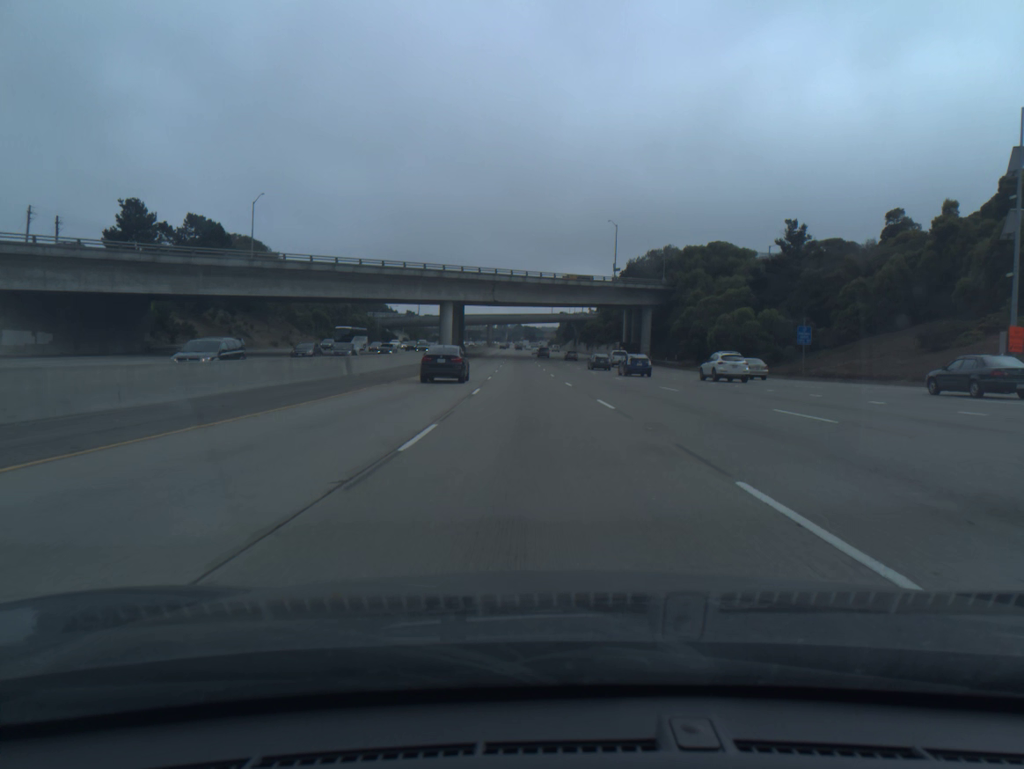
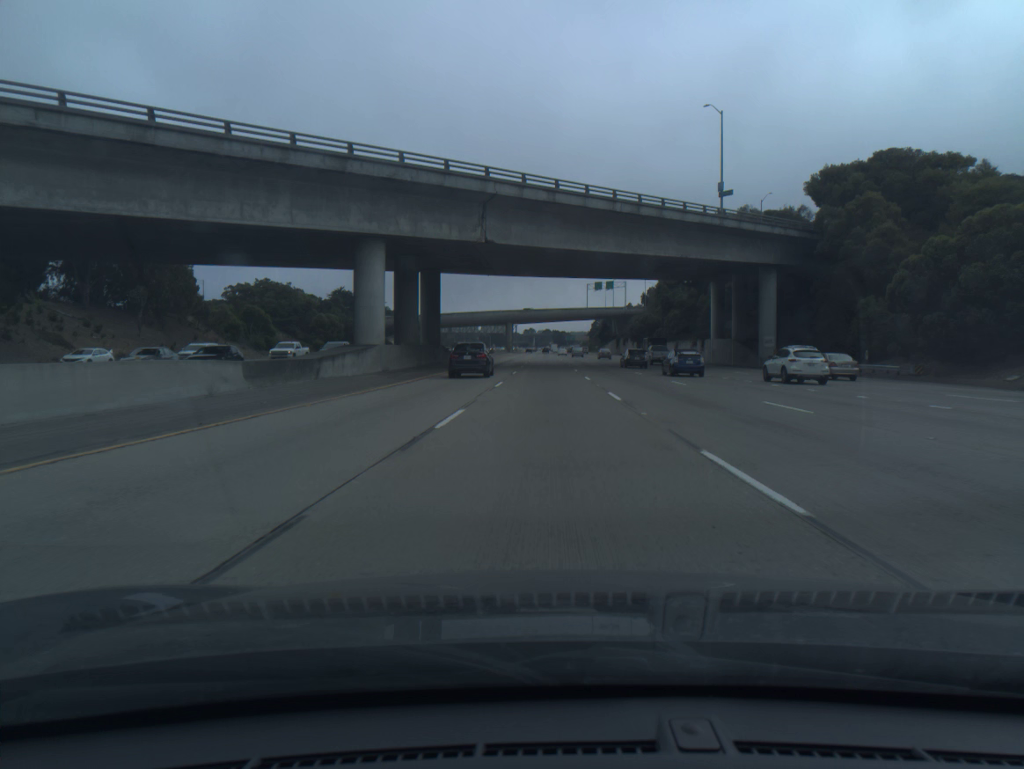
(-1.3, +56.0) m; -2°
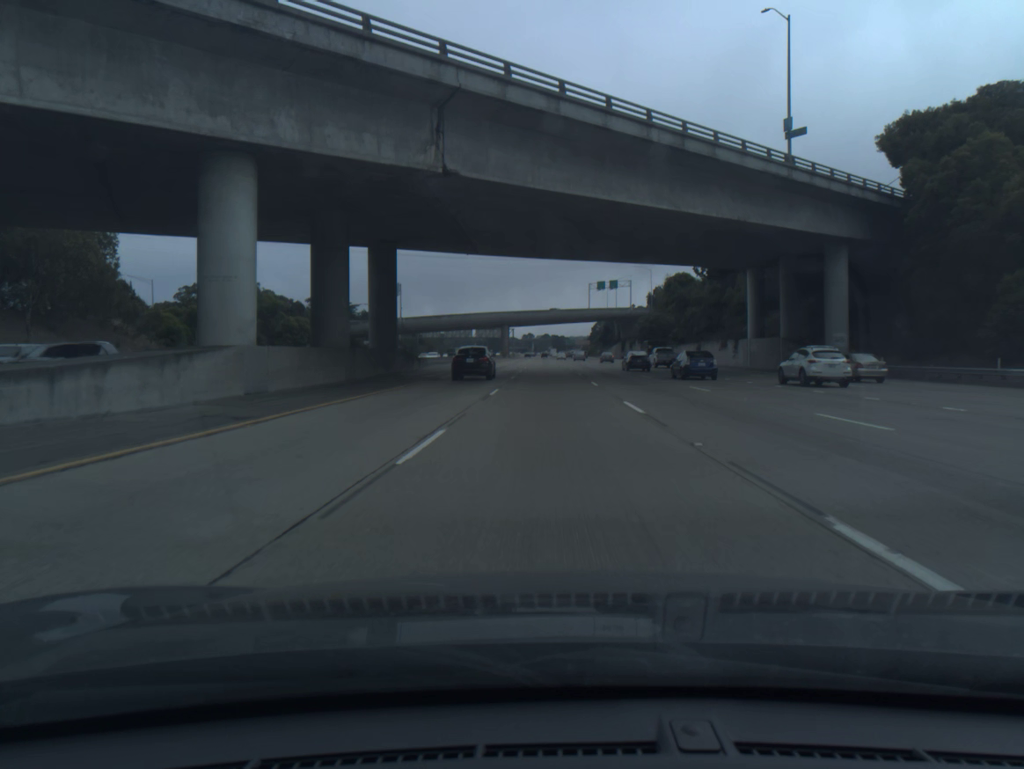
(0.0, +18.6) m; 0°
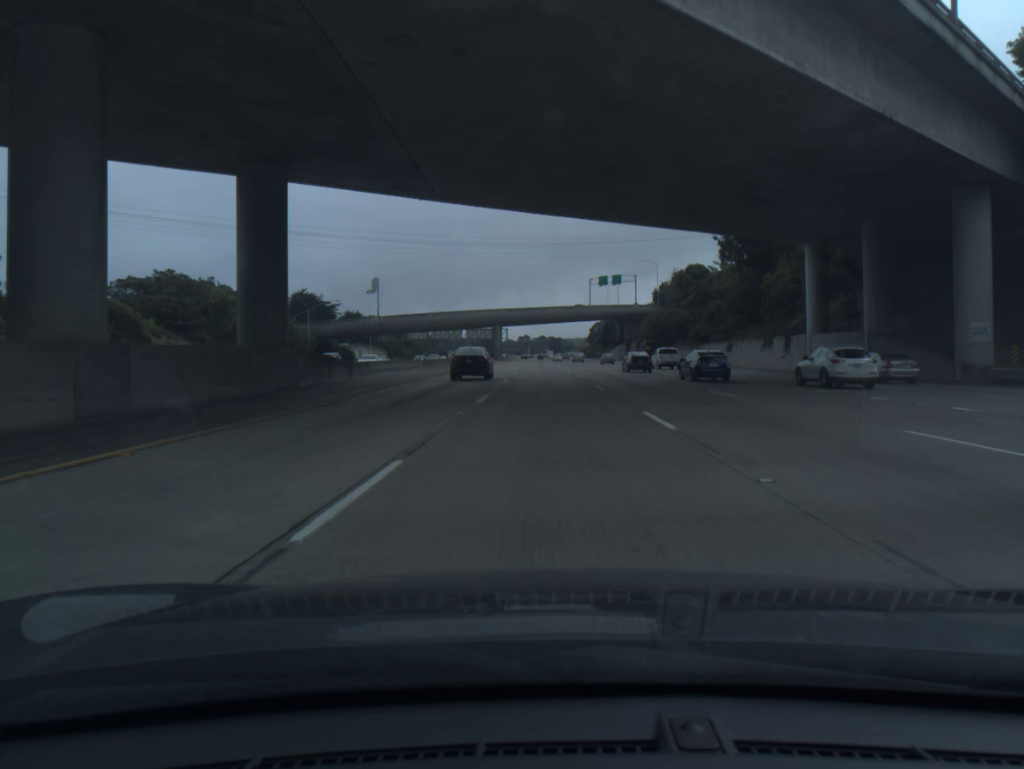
(0.0, +18.6) m; 0°
